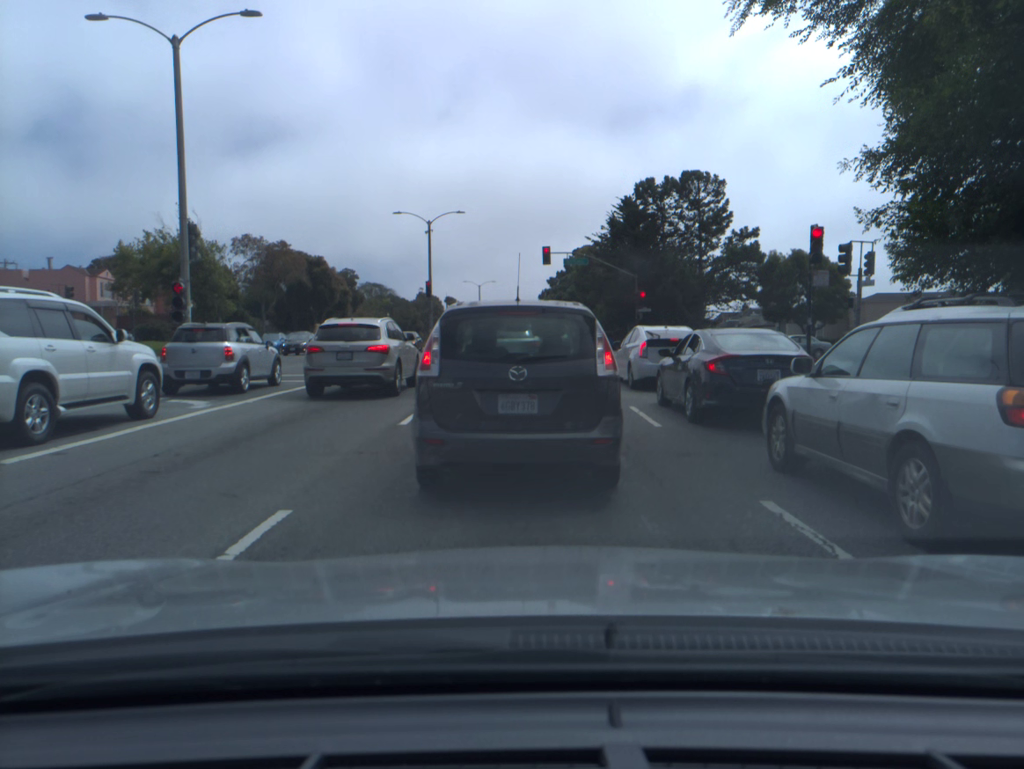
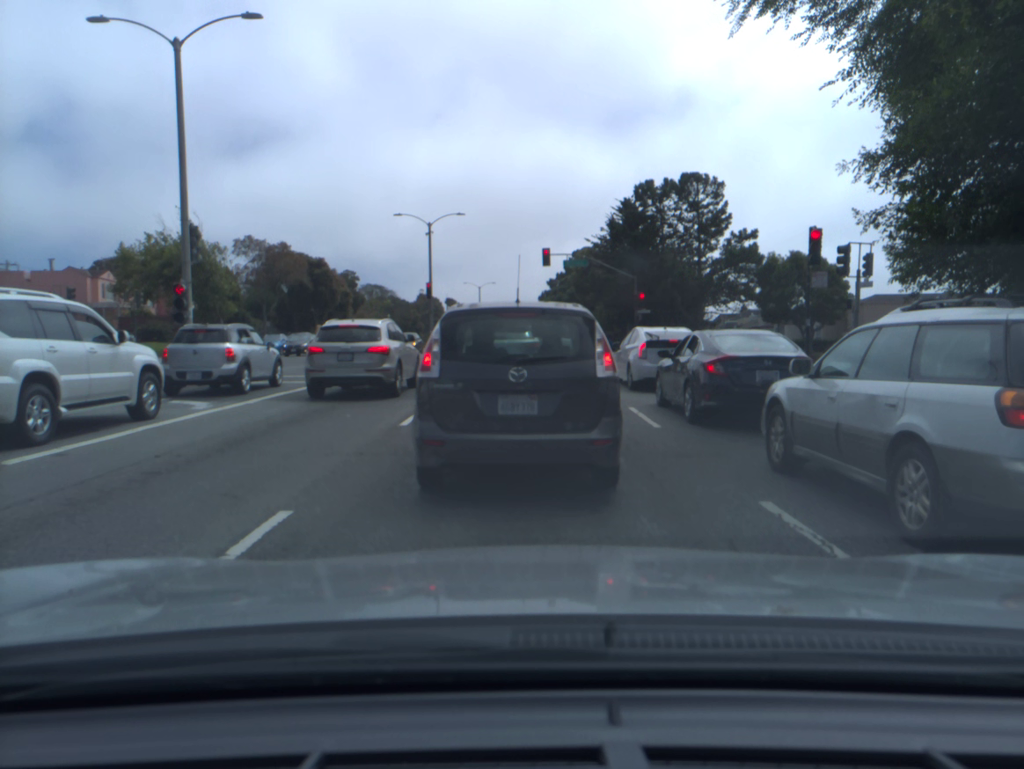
(0.0, 0.0) m; 0°
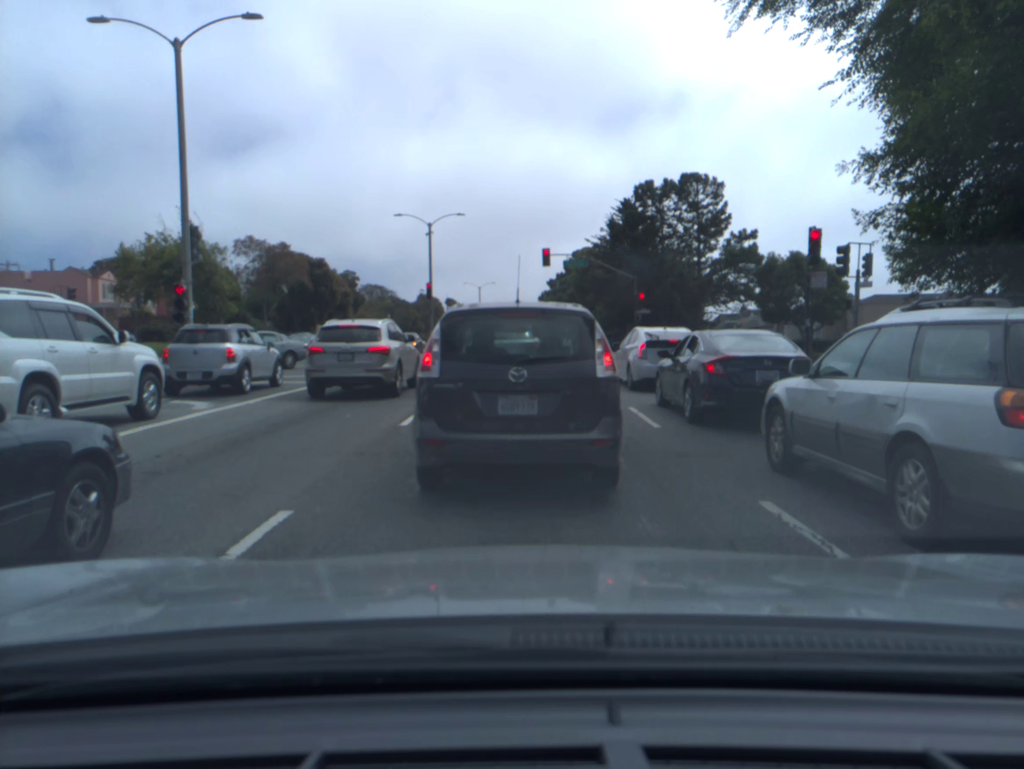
(0.0, 0.0) m; 0°
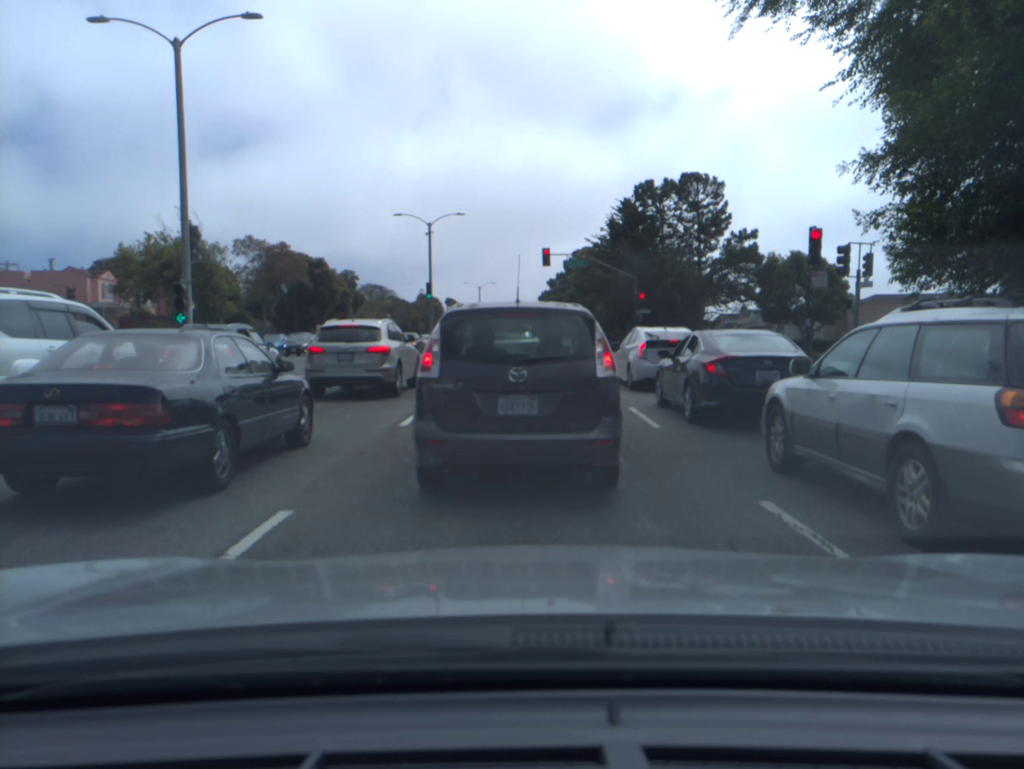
(0.0, 0.0) m; 0°
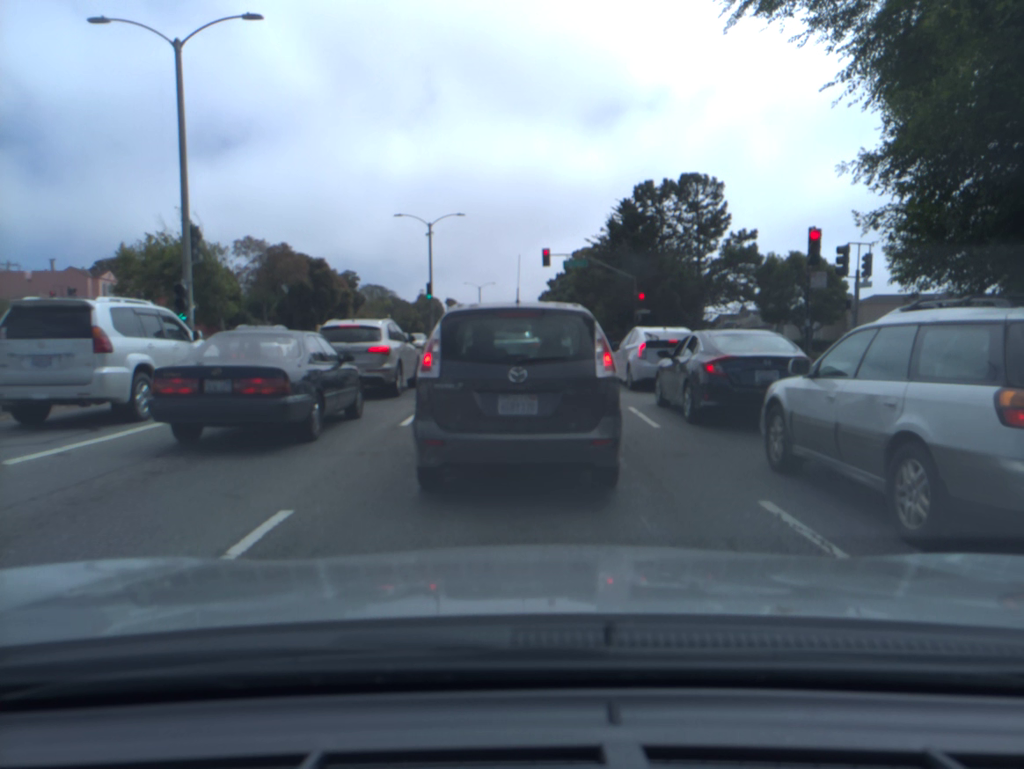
(0.0, 0.0) m; 0°
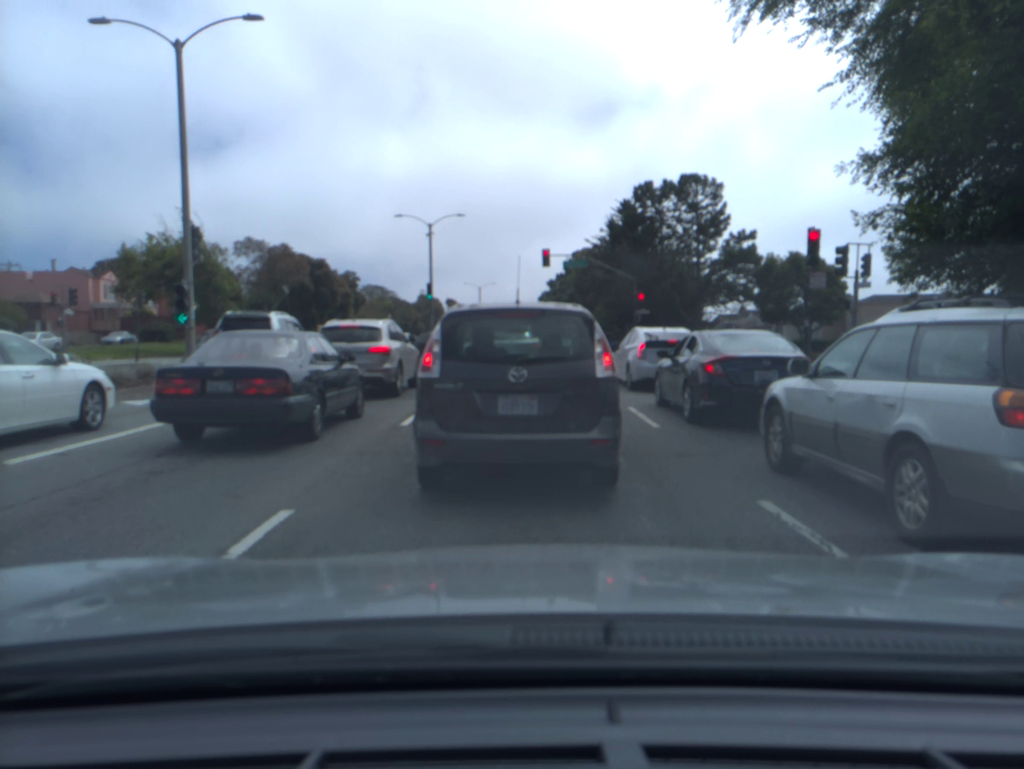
(0.0, 0.0) m; 0°
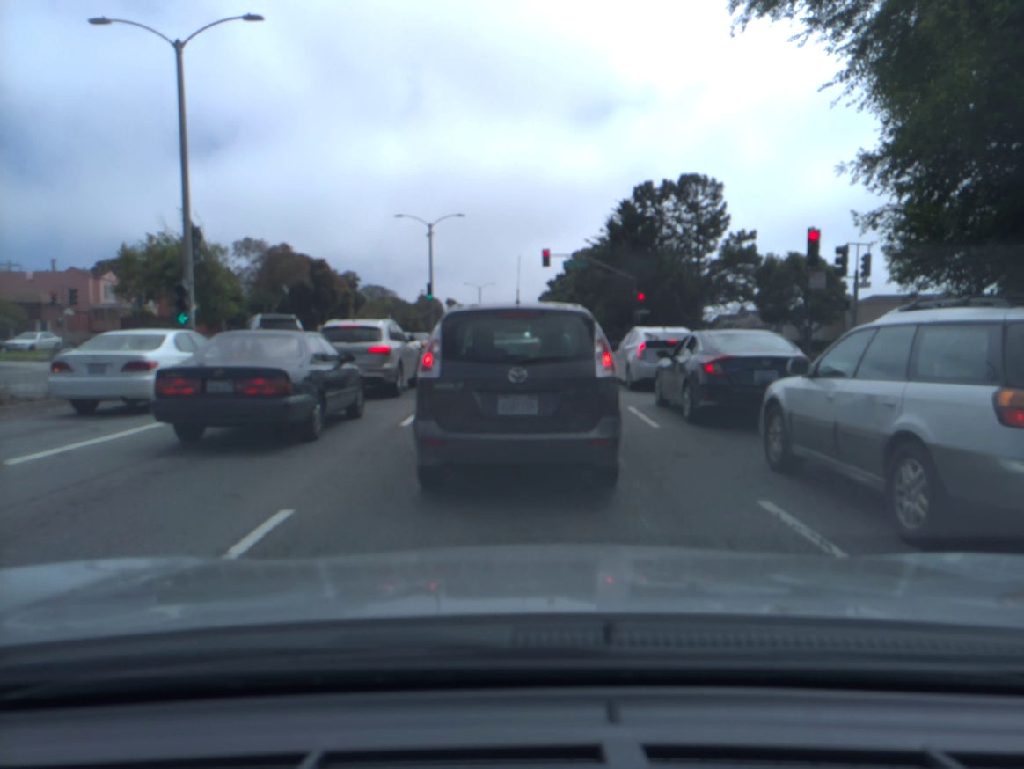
(0.0, 0.0) m; 0°
